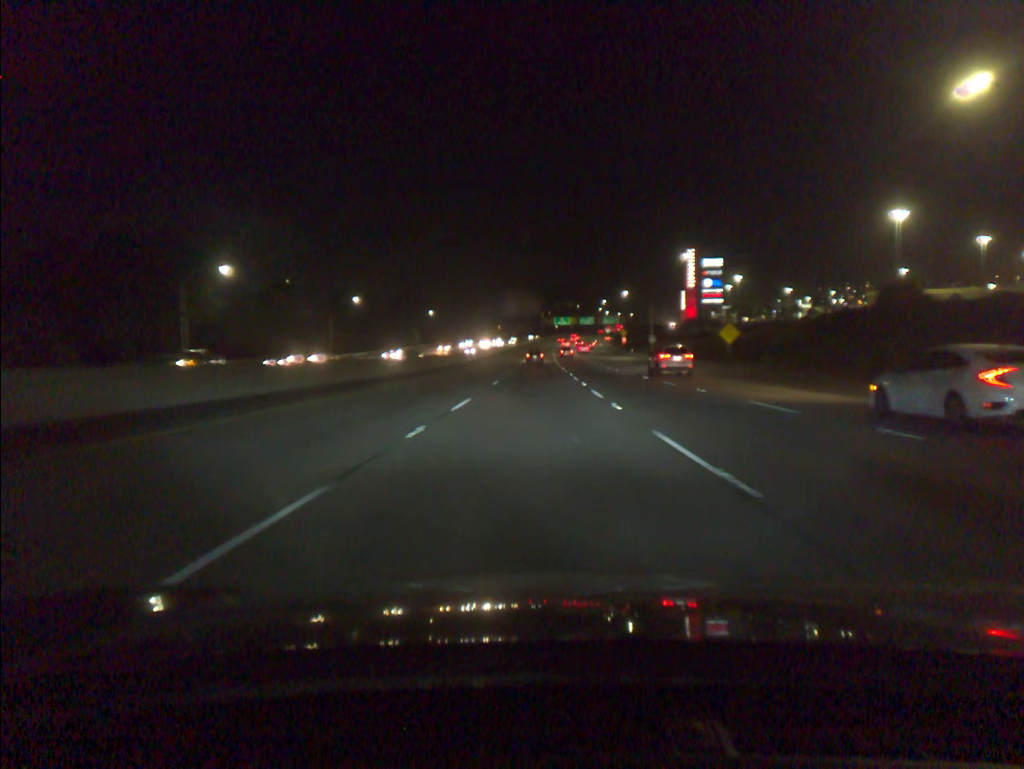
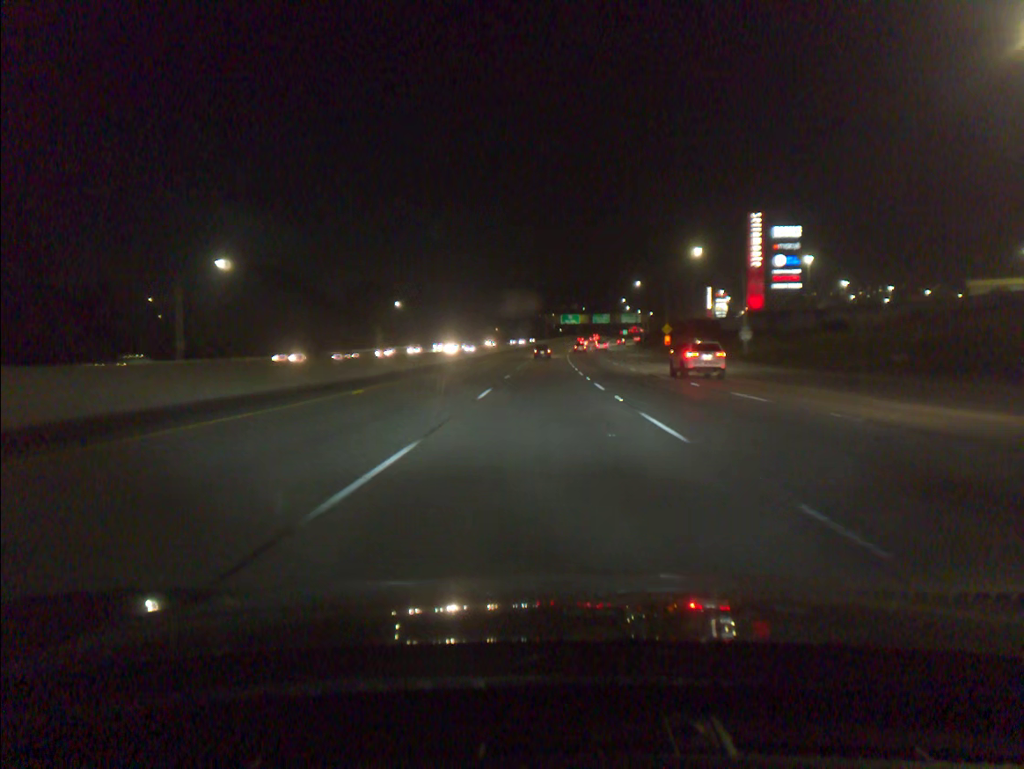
(-0.2, +55.3) m; 0°
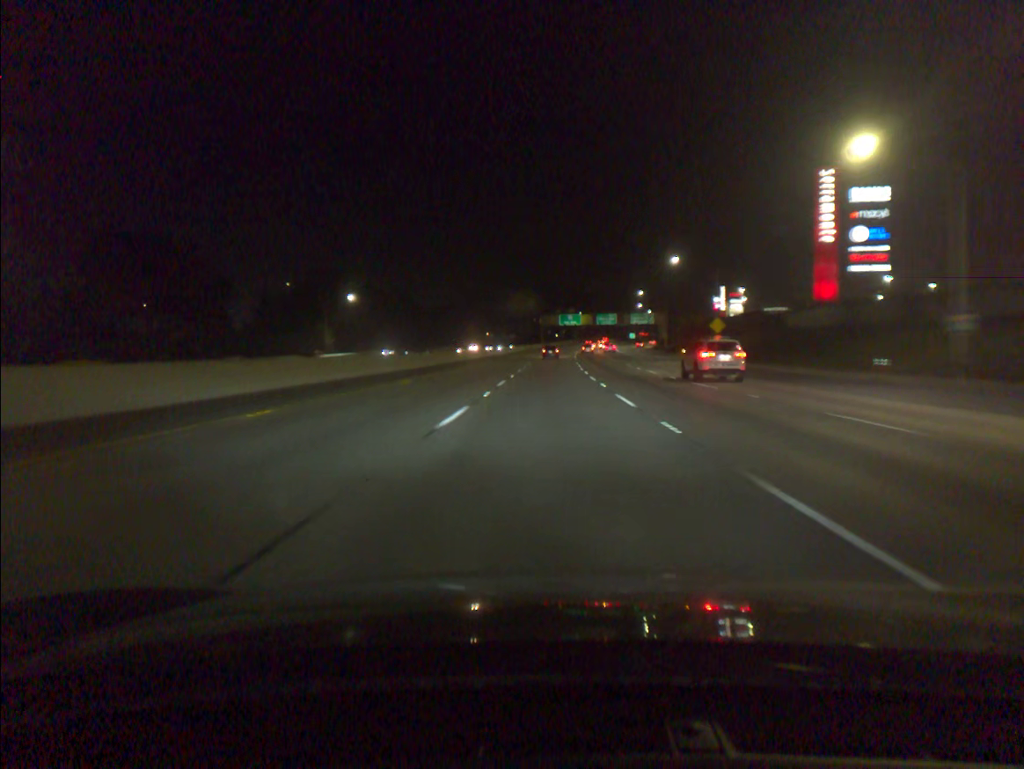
(+0.1, +37.2) m; 0°
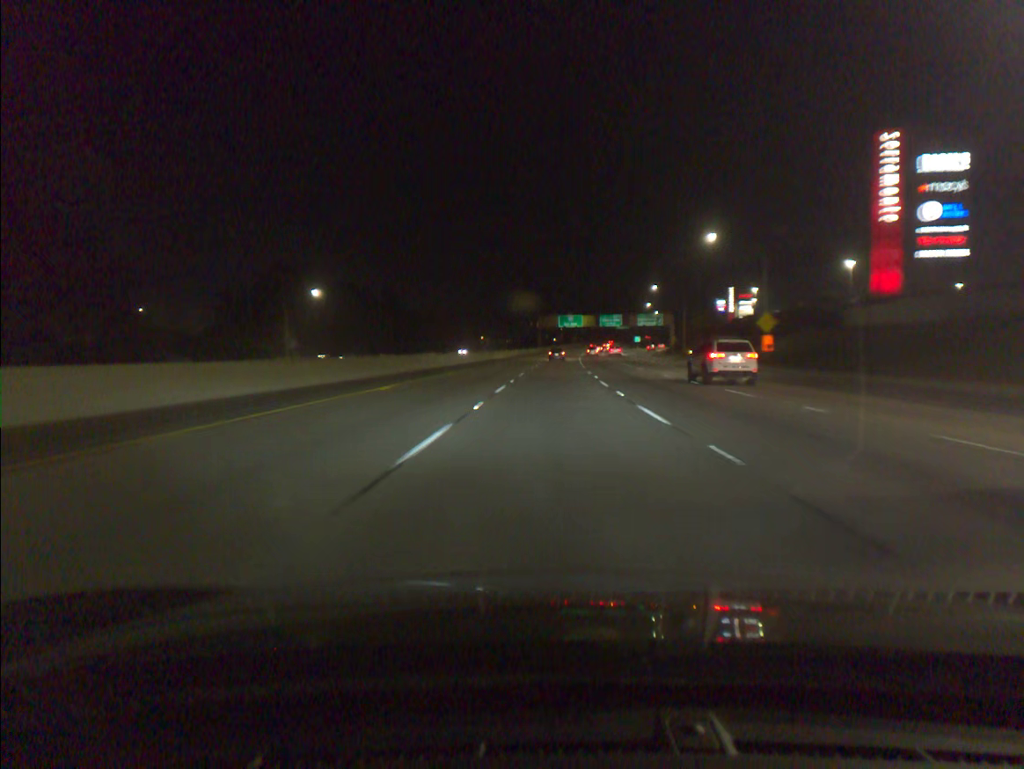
(0.0, +18.7) m; 0°
